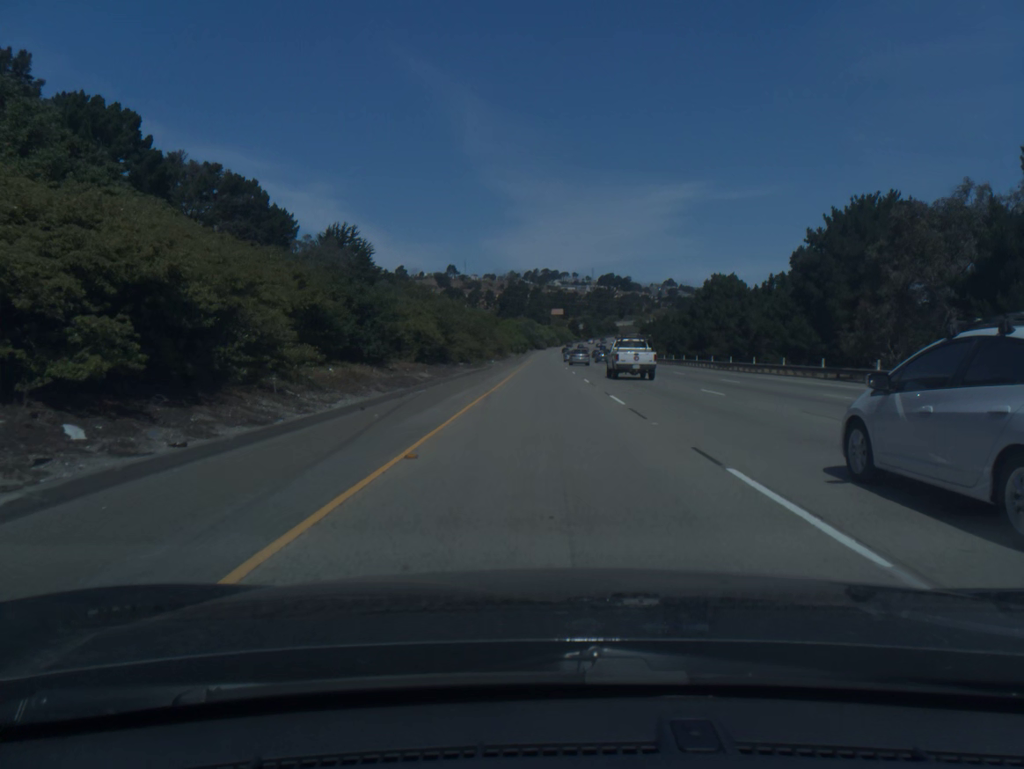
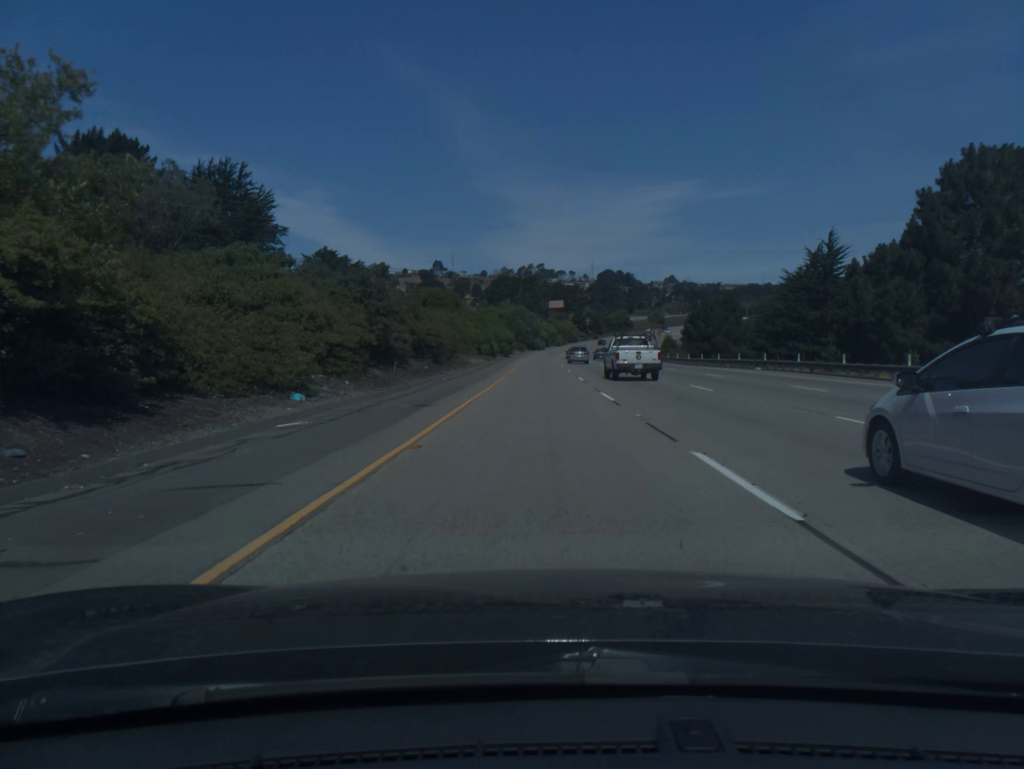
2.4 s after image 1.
(+0.3, +71.9) m; 0°
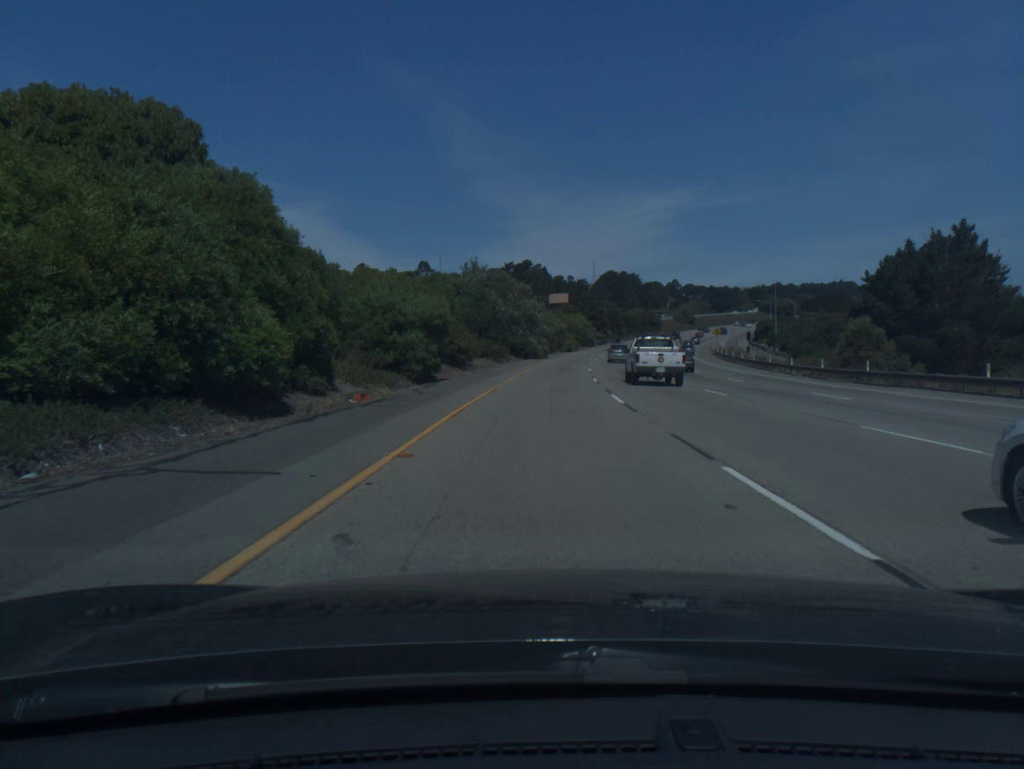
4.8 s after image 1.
(-0.2, +73.9) m; 0°
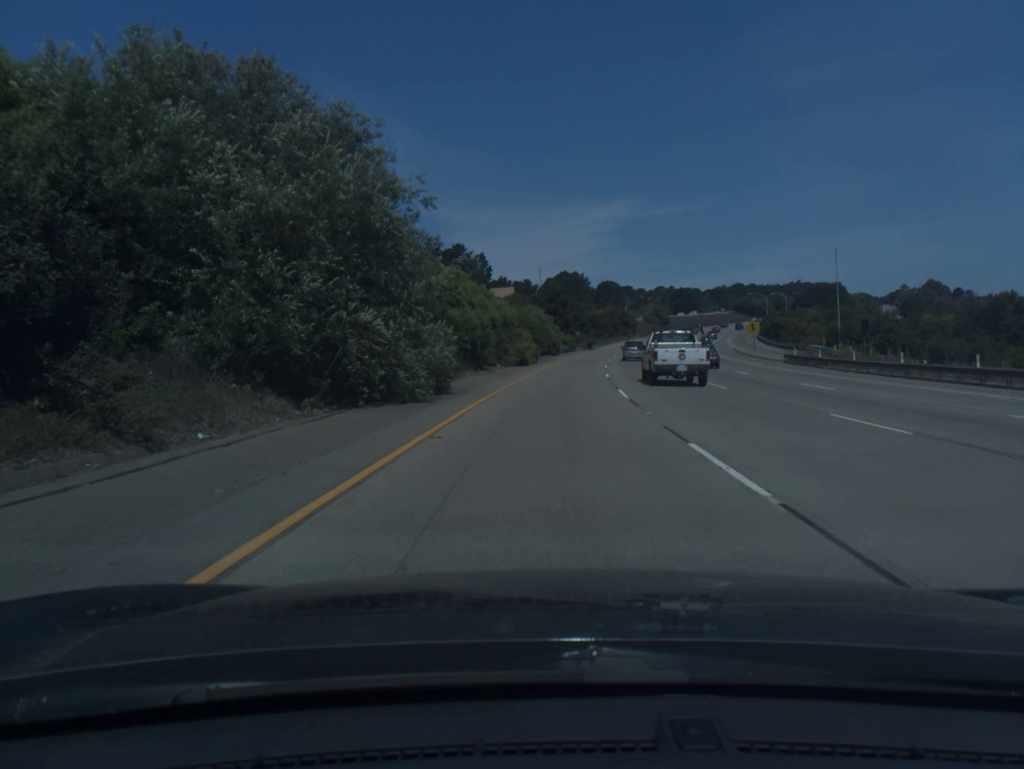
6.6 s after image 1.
(+1.6, +56.4) m; +4°
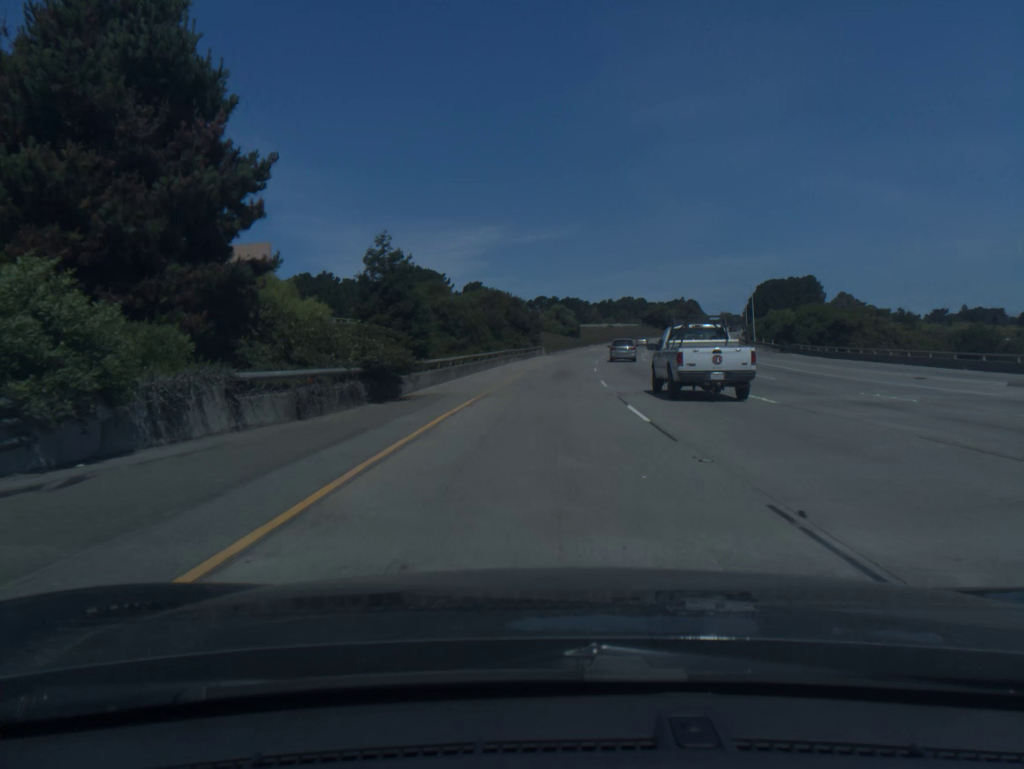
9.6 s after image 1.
(+7.9, +95.2) m; +9°
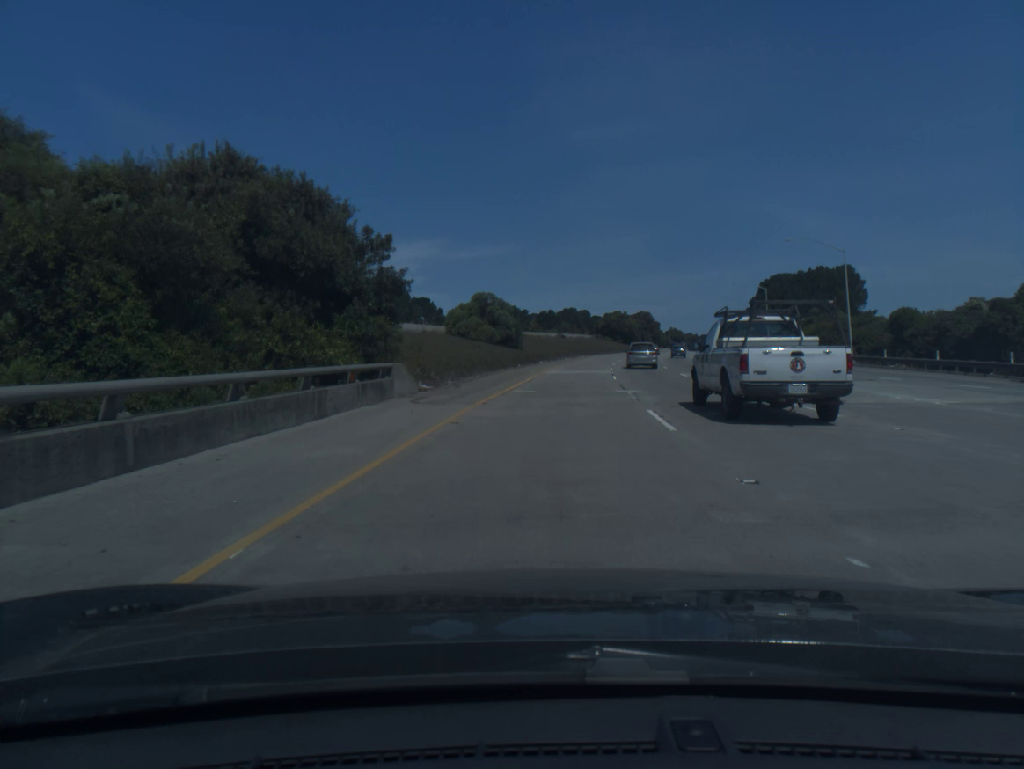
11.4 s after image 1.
(+2.3, +58.0) m; +5°
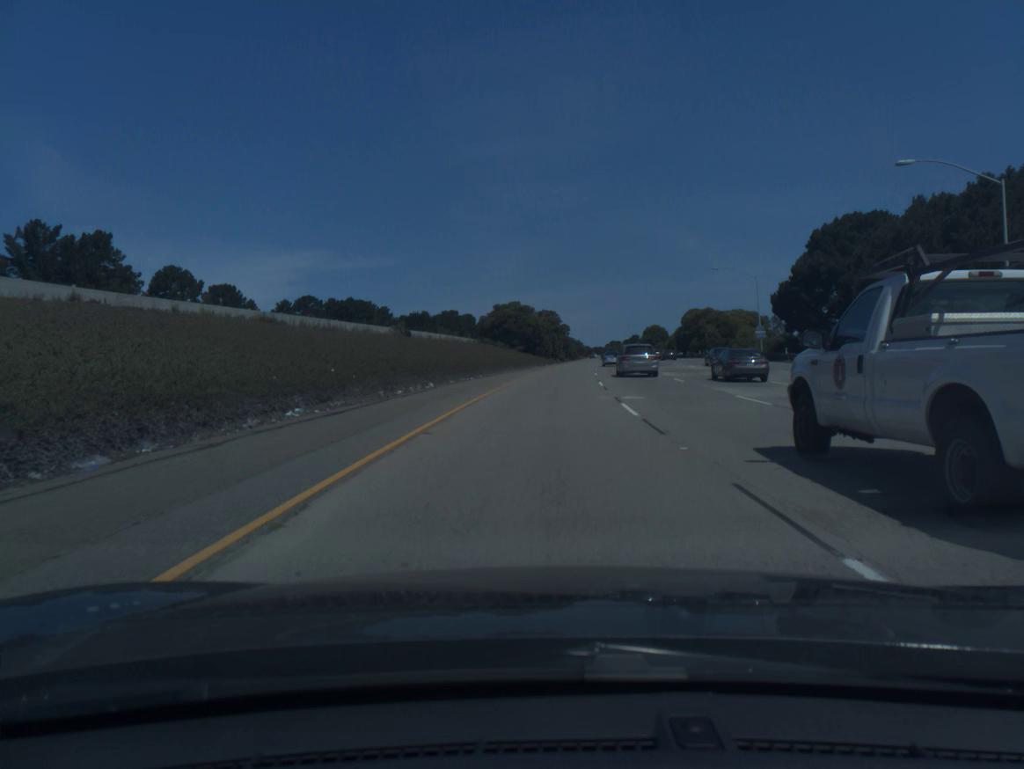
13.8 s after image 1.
(+5.9, +77.9) m; +8°
